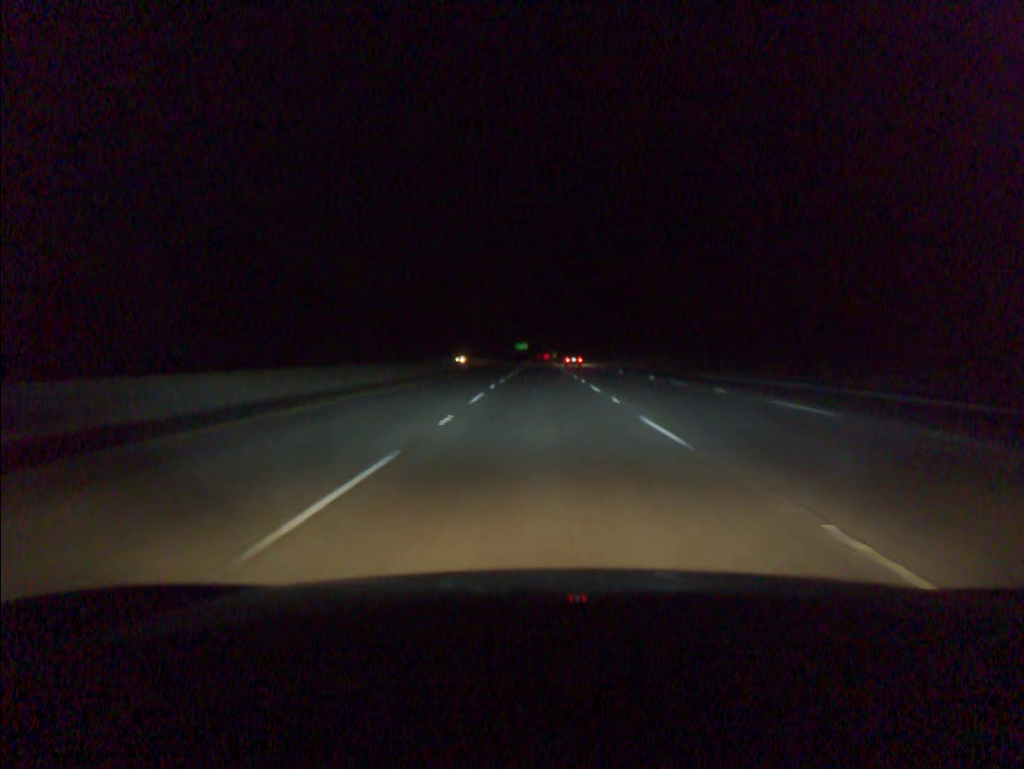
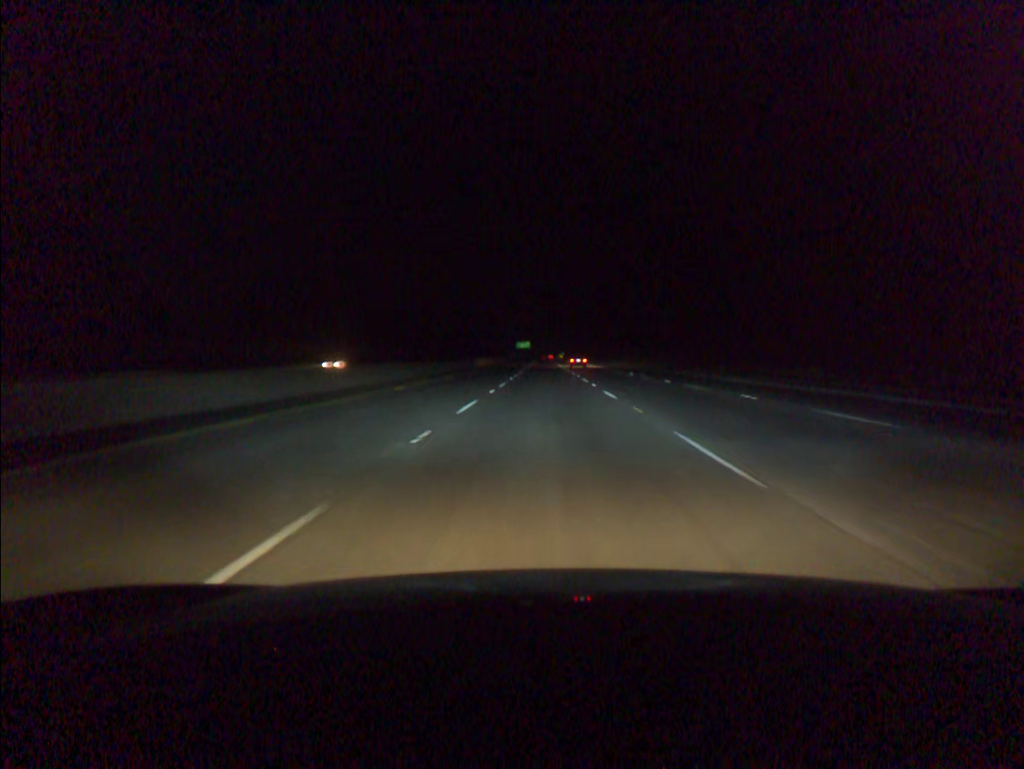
(-0.2, +76.0) m; 0°
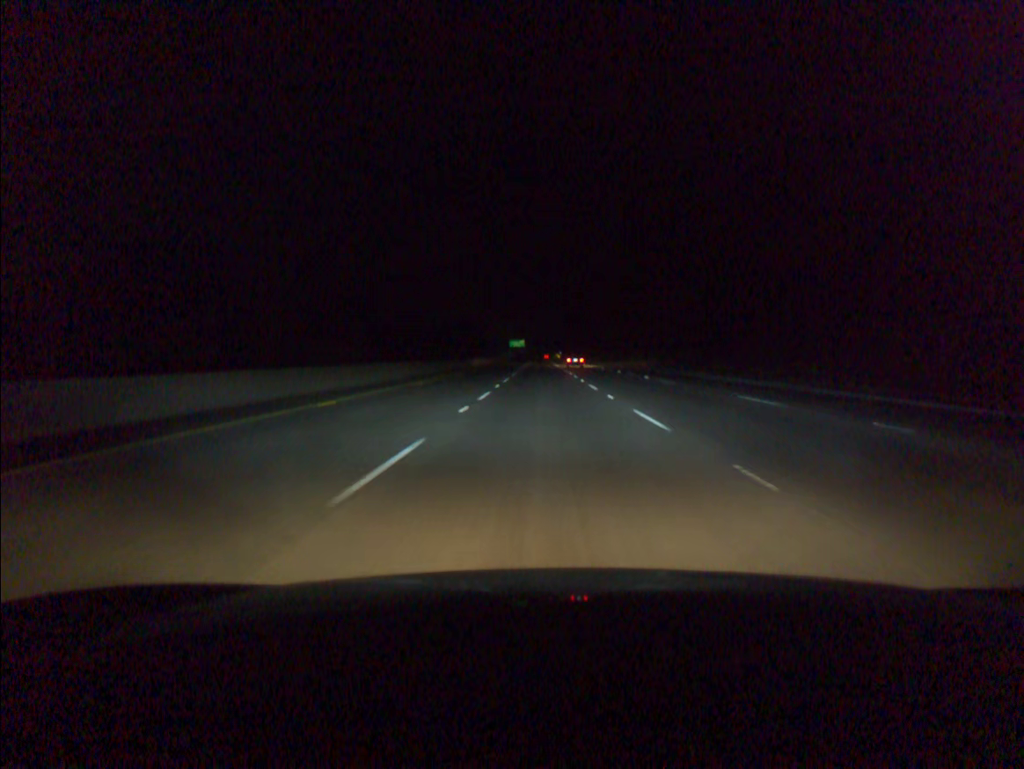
(+0.1, +38.1) m; 0°
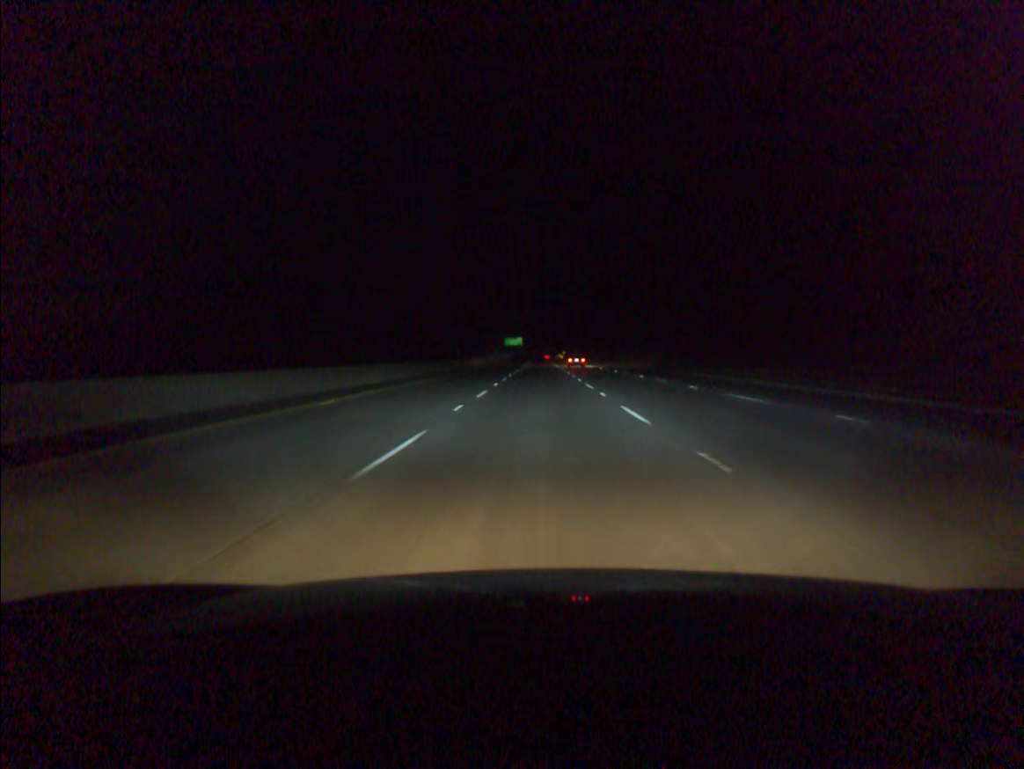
(+0.1, +57.3) m; 0°
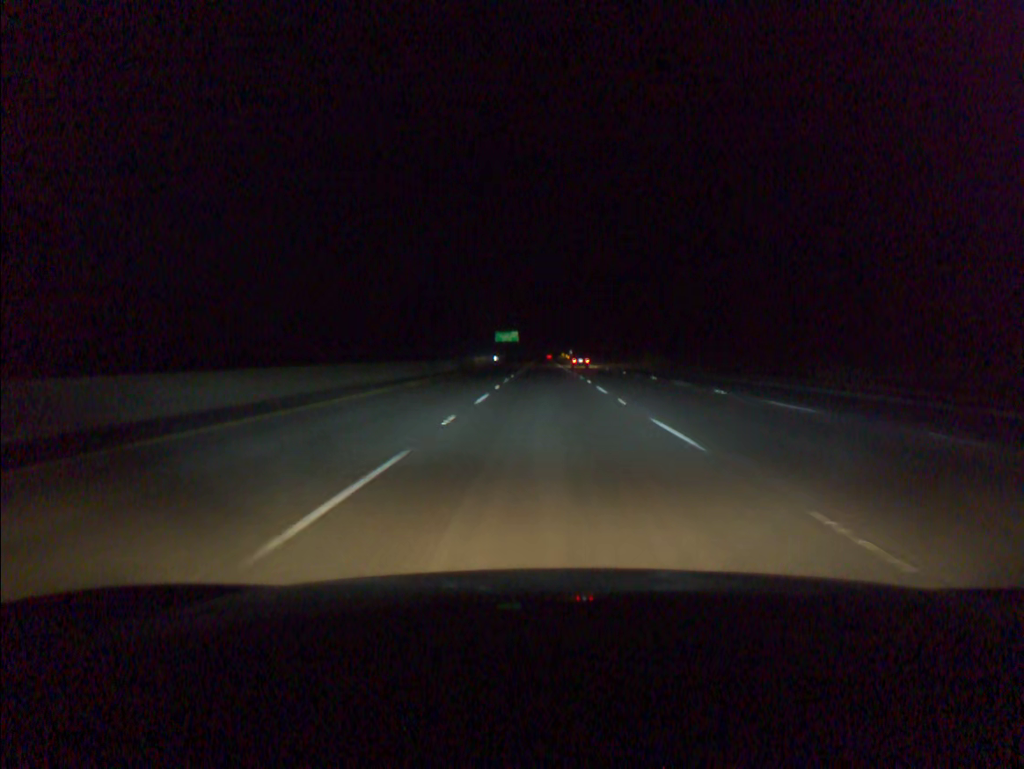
(-0.2, +76.3) m; 0°
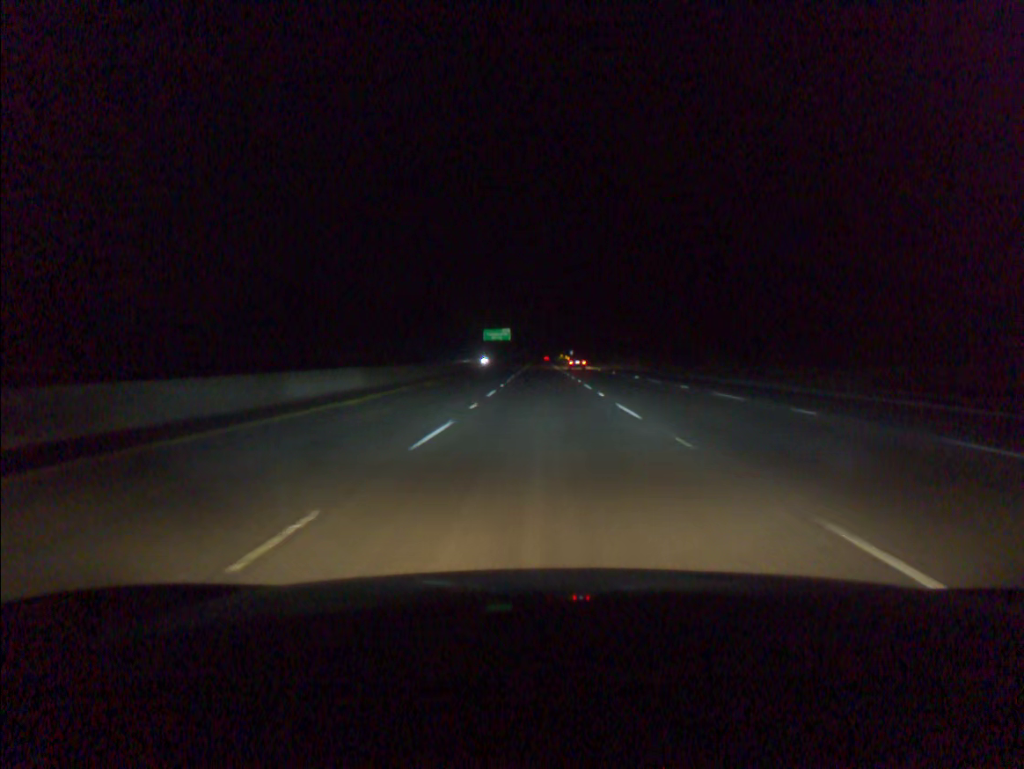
(+0.1, +38.2) m; 0°
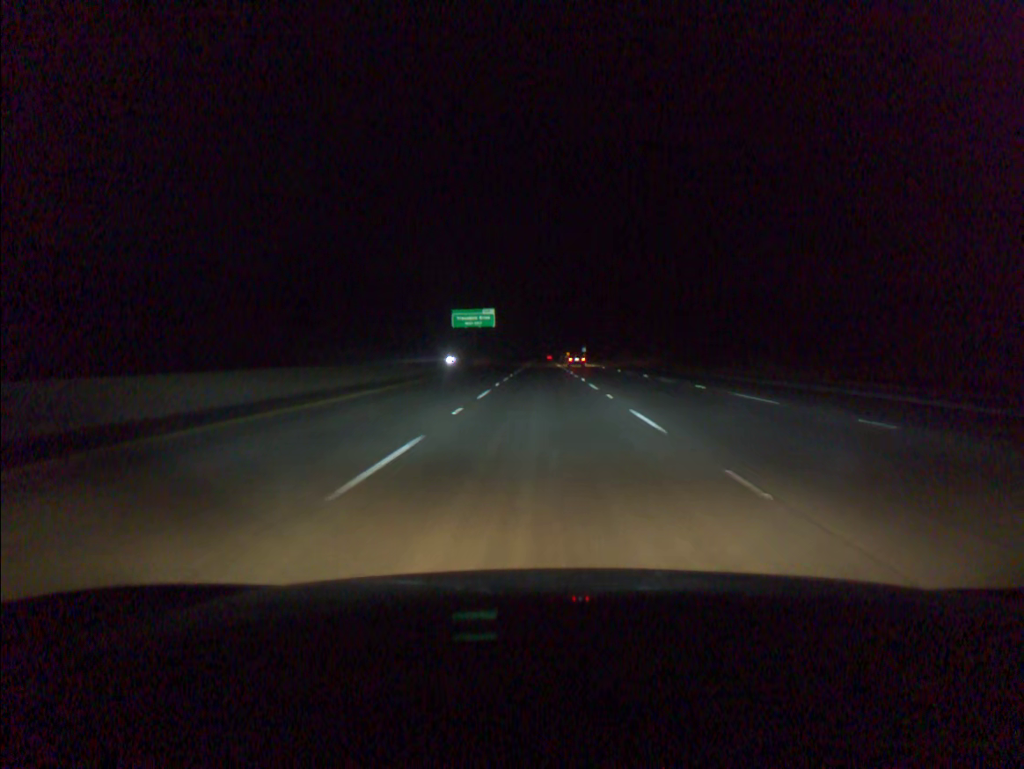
(-0.1, +76.3) m; 0°
